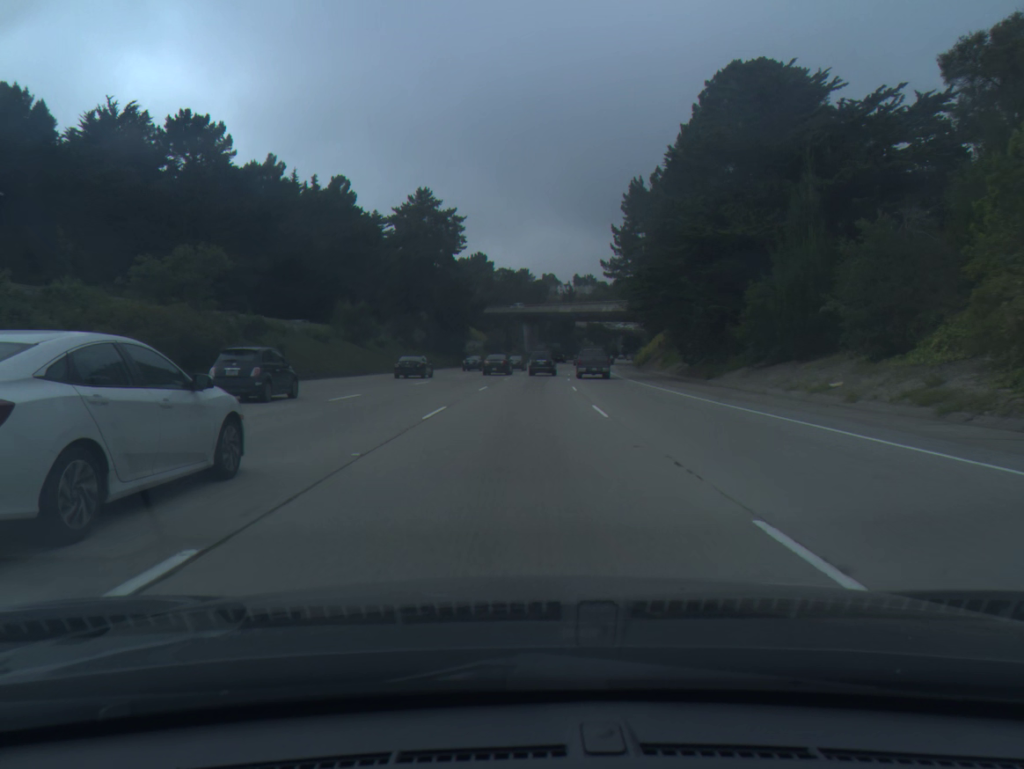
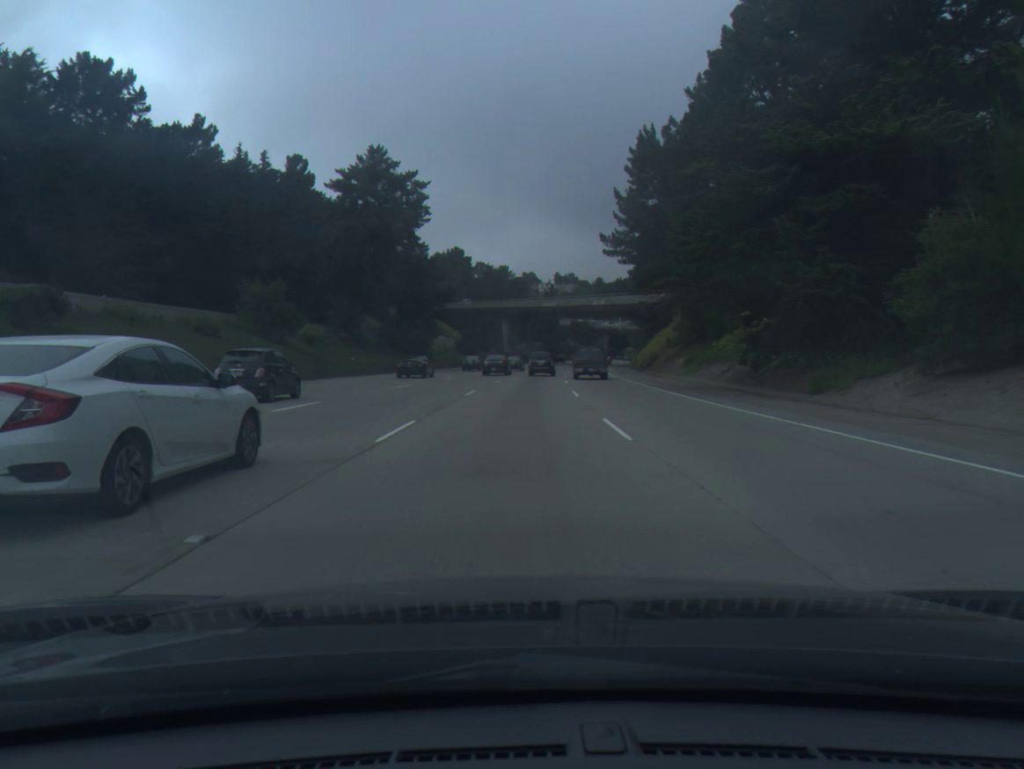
(+0.2, +18.8) m; +1°
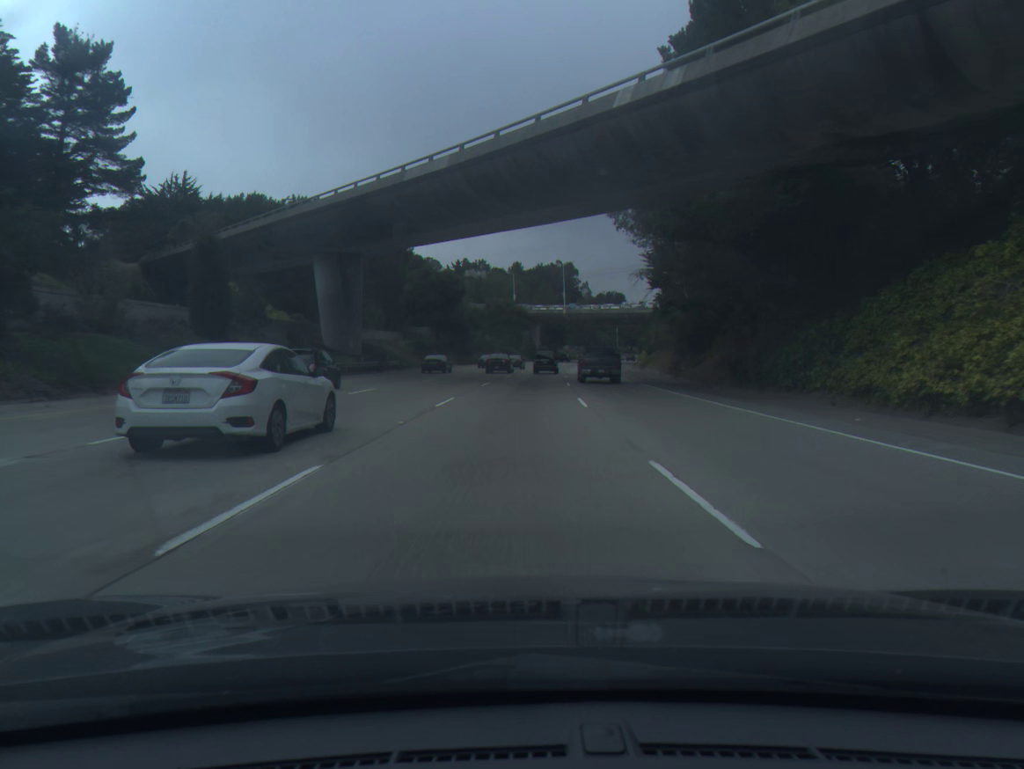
(+5.3, +94.0) m; +7°
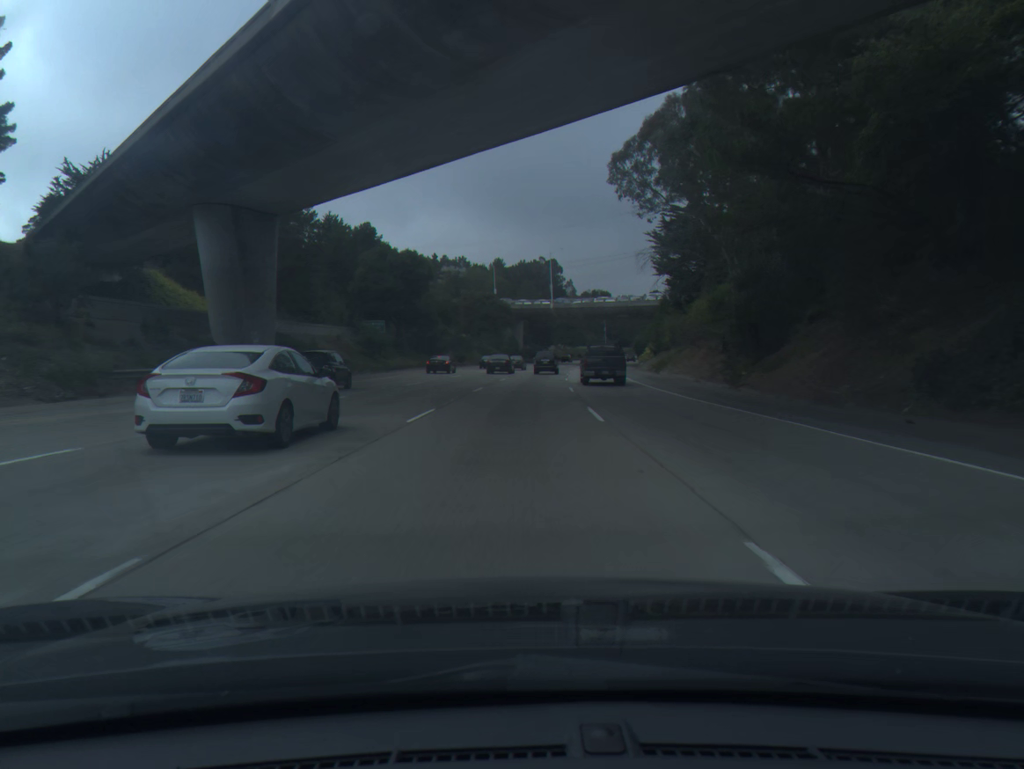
(+0.2, +18.9) m; +1°
